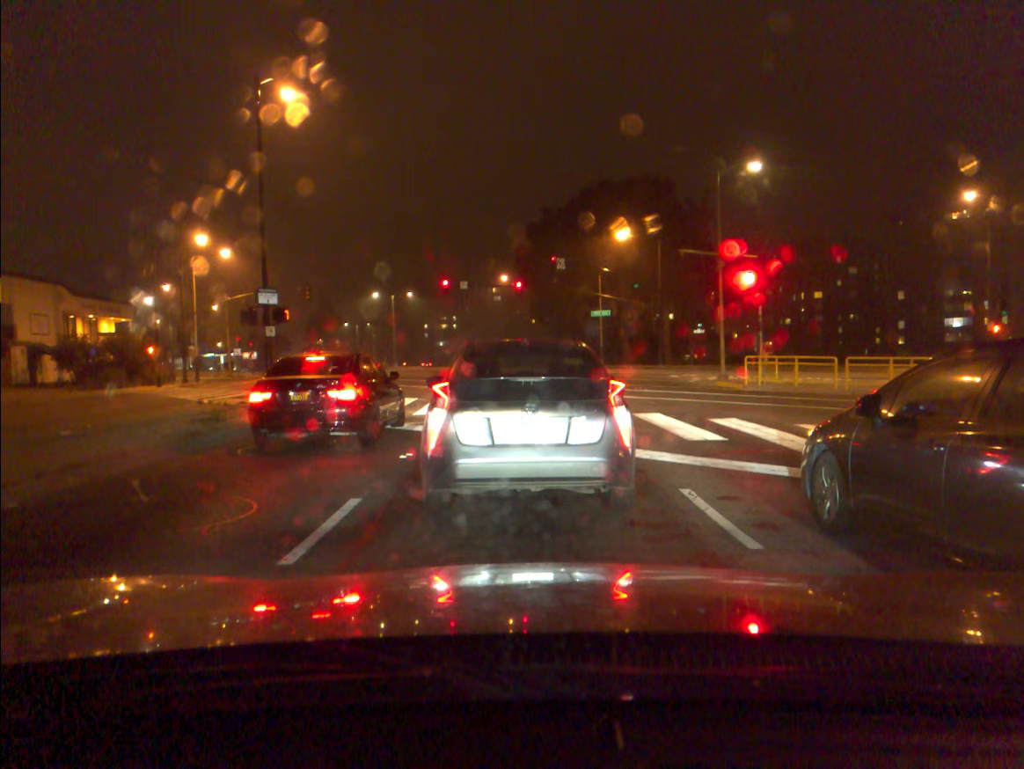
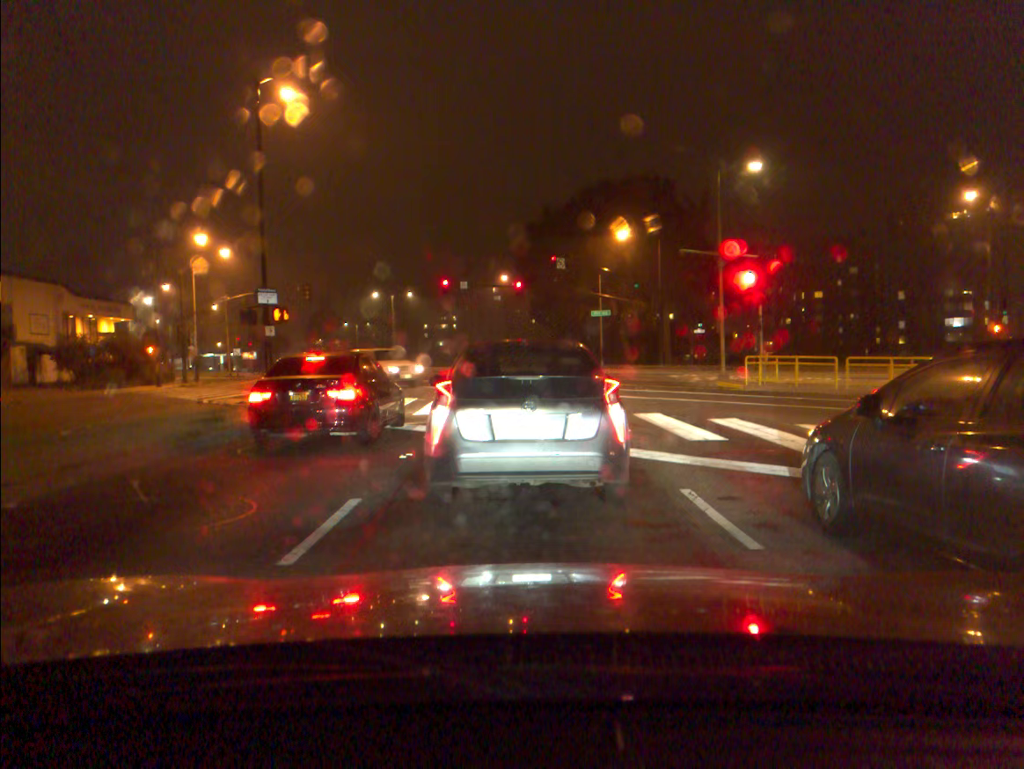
(0.0, 0.0) m; 0°
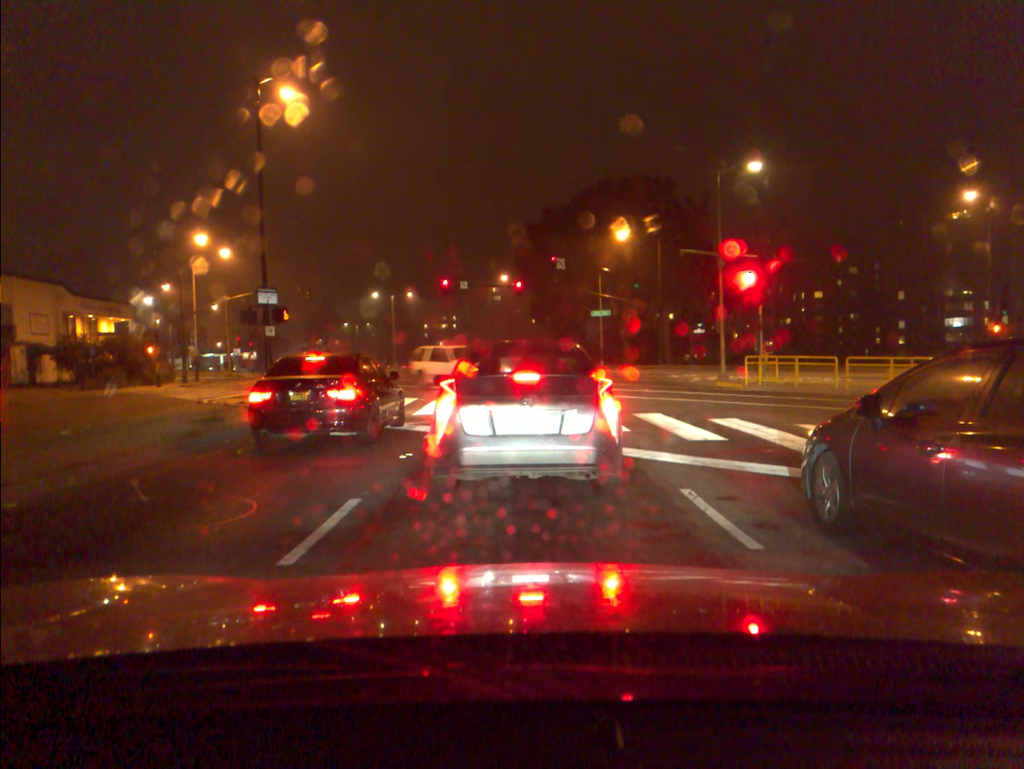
(0.0, 0.0) m; 0°
